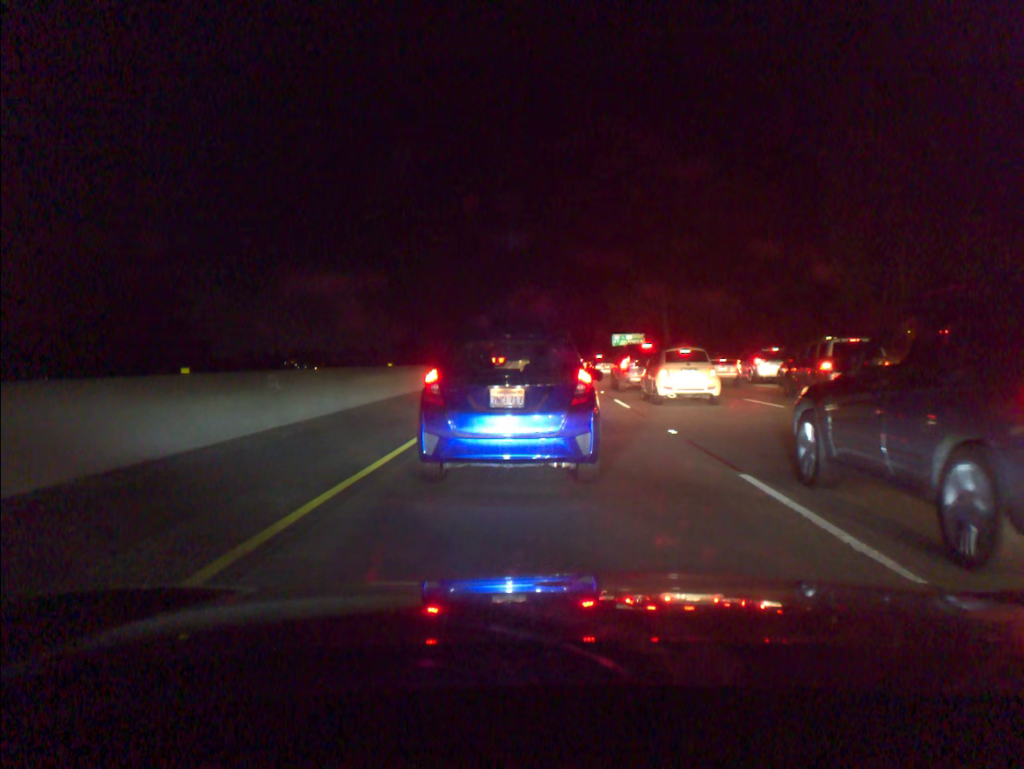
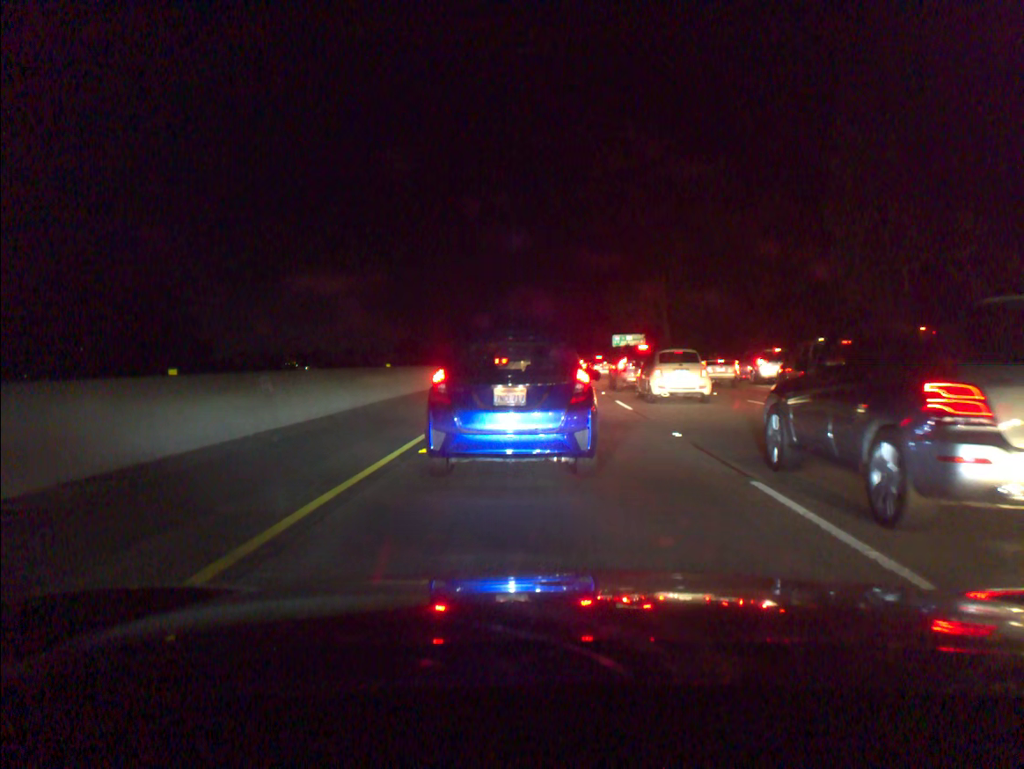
(0.0, +0.4) m; 0°
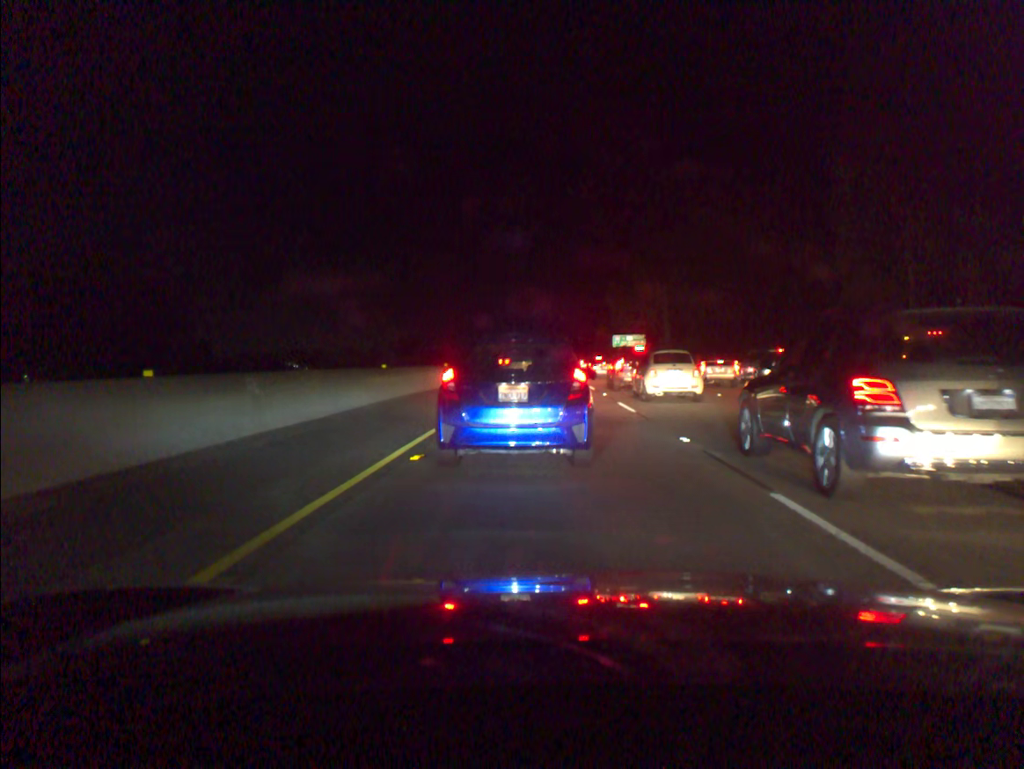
(0.0, +0.6) m; 0°
